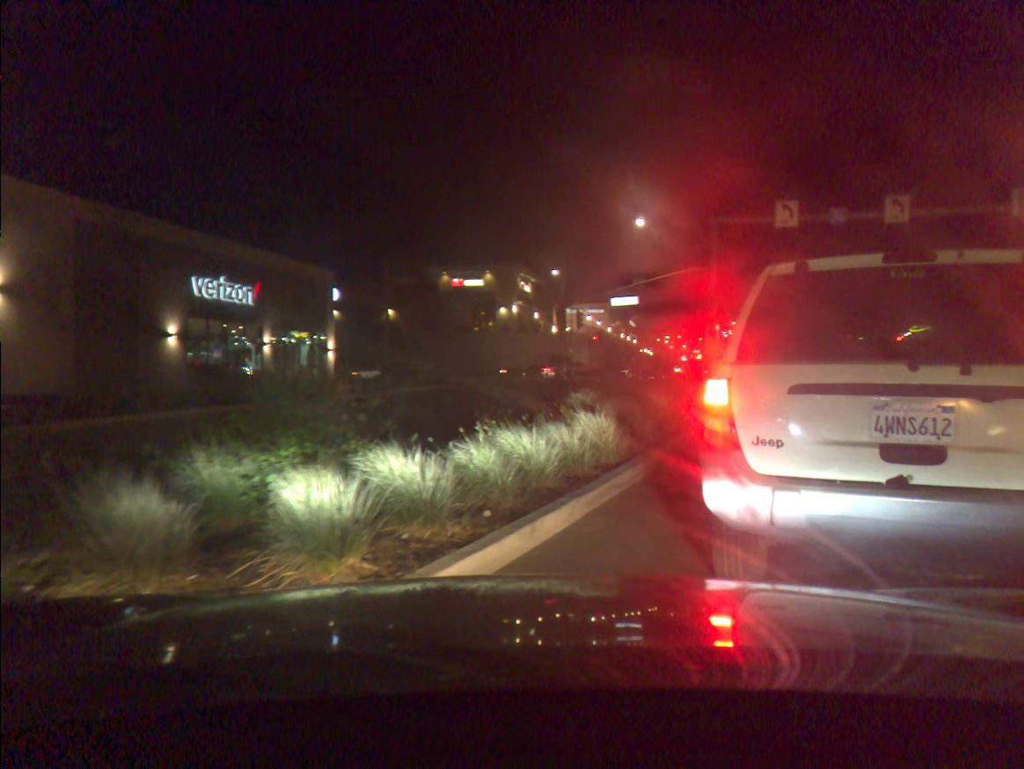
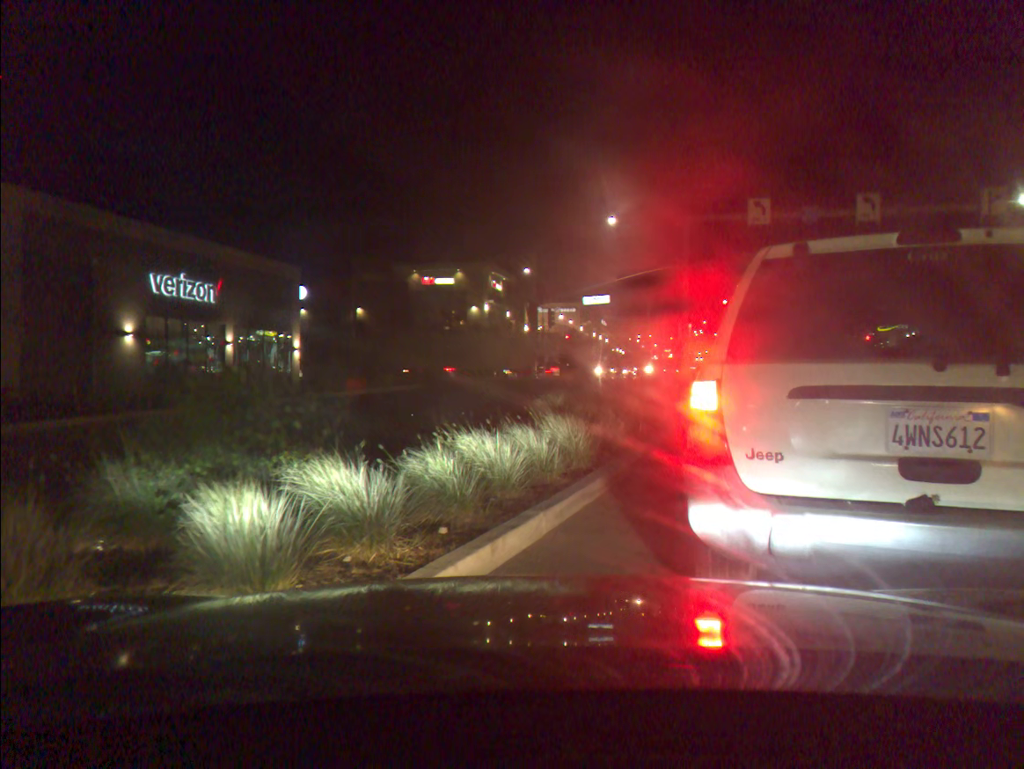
(+0.1, +0.6) m; +2°
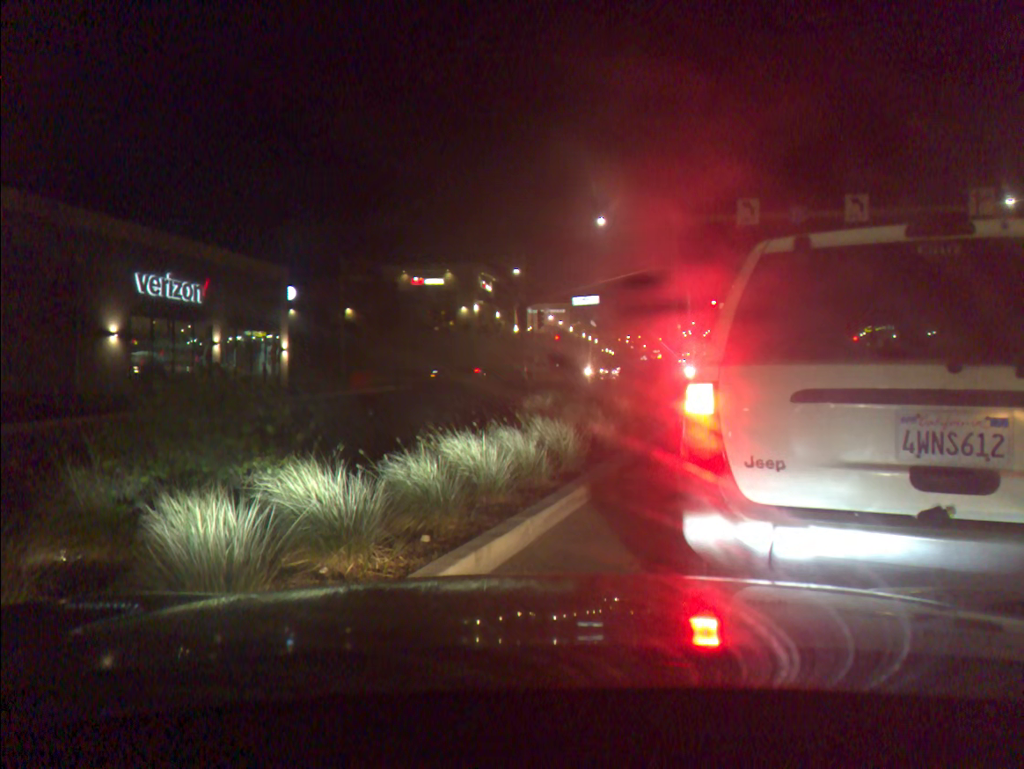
(0.0, +0.2) m; +1°
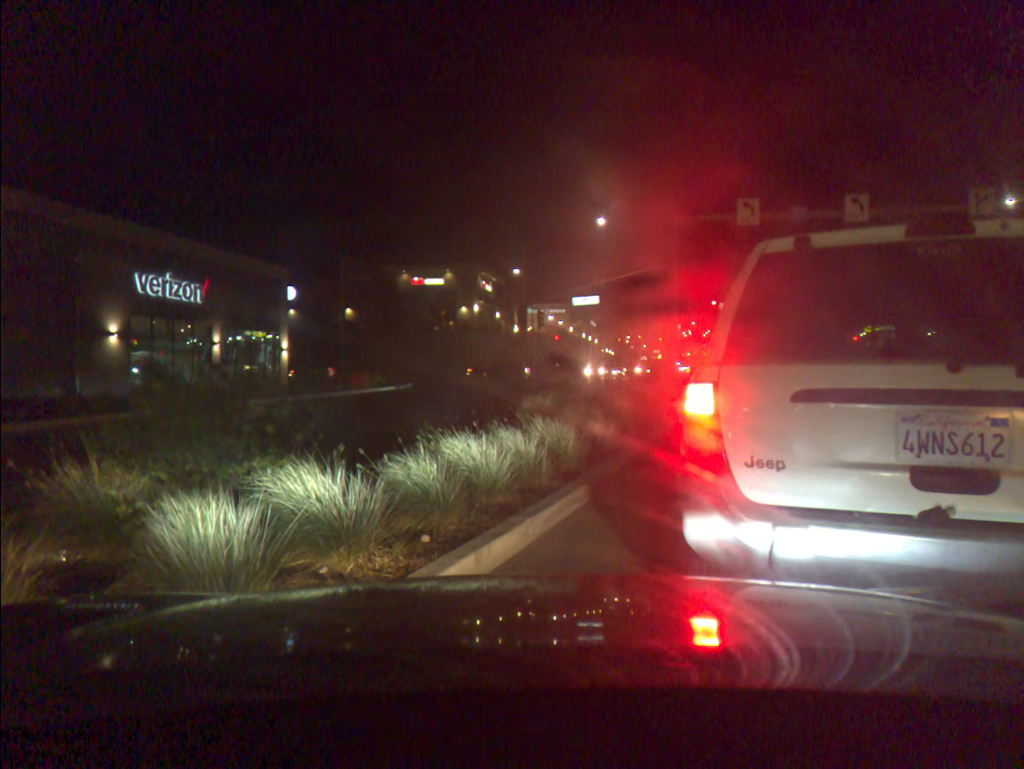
(0.0, 0.0) m; 0°
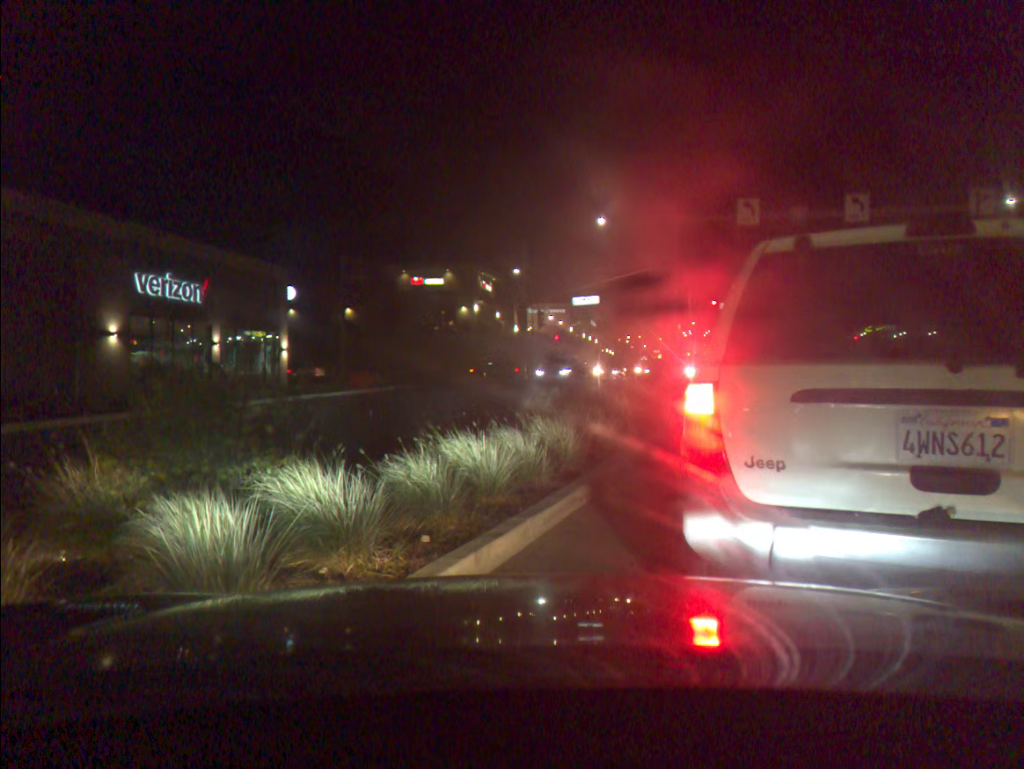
(0.0, 0.0) m; 0°
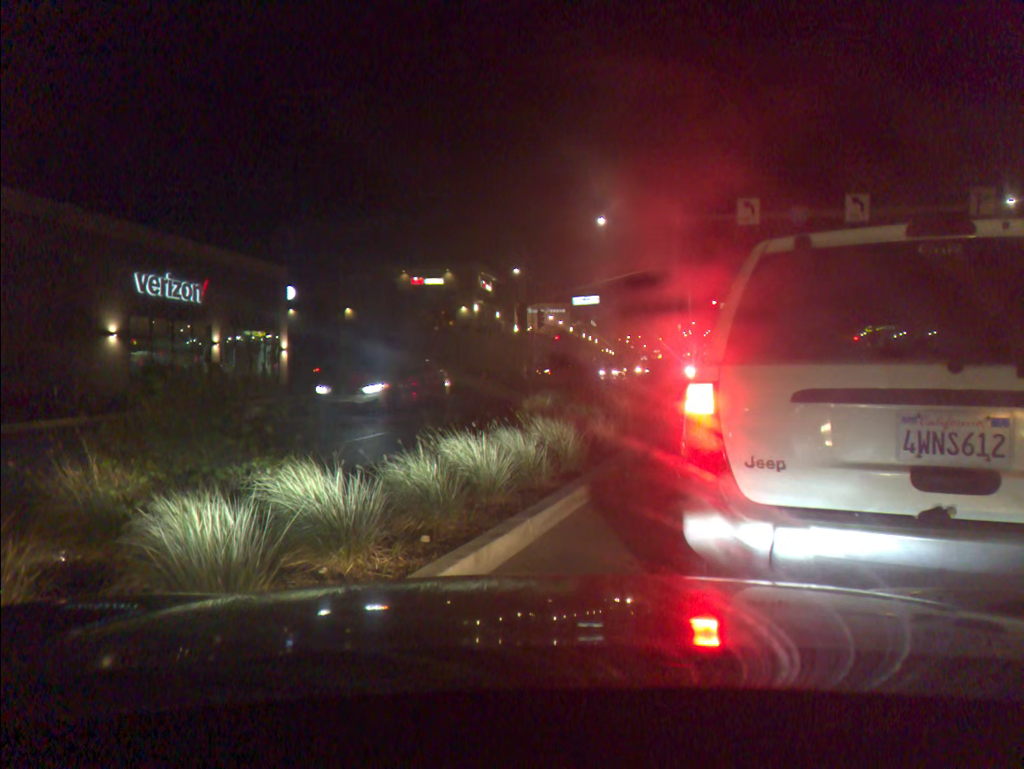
(0.0, 0.0) m; 0°
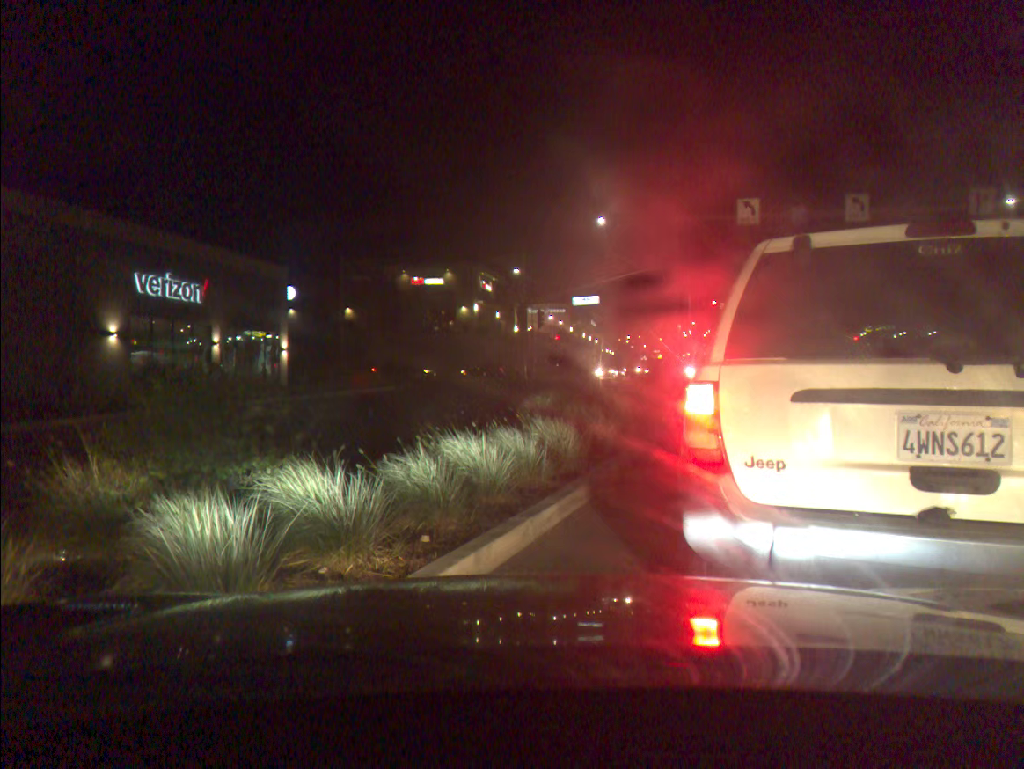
(0.0, 0.0) m; 0°
